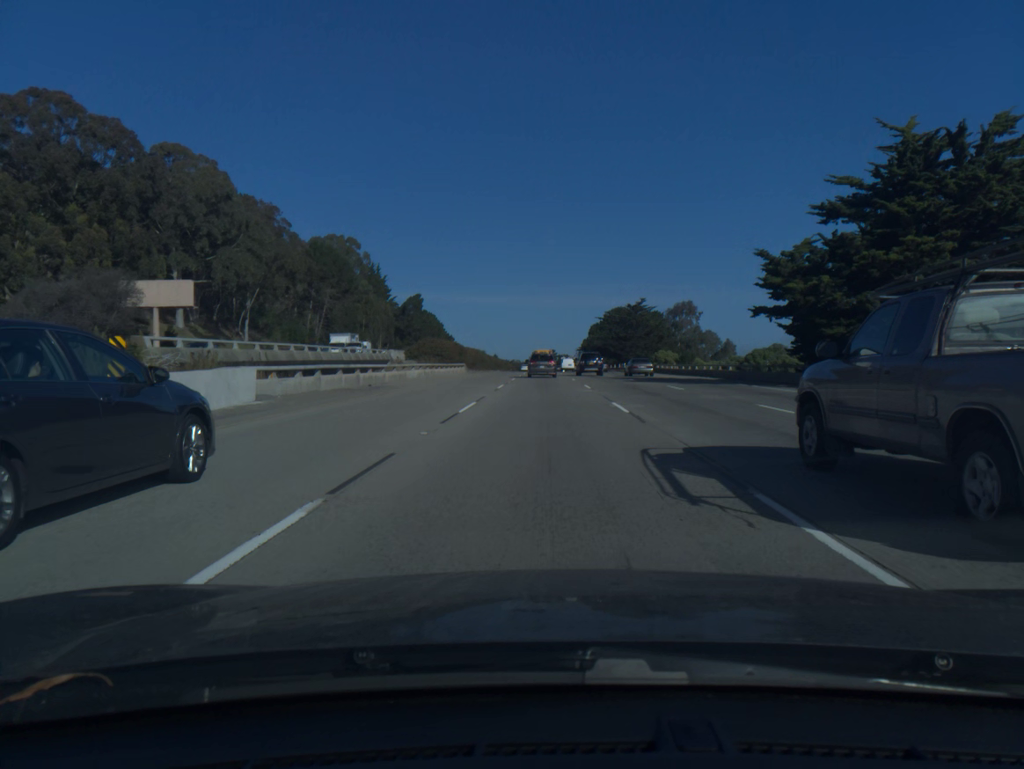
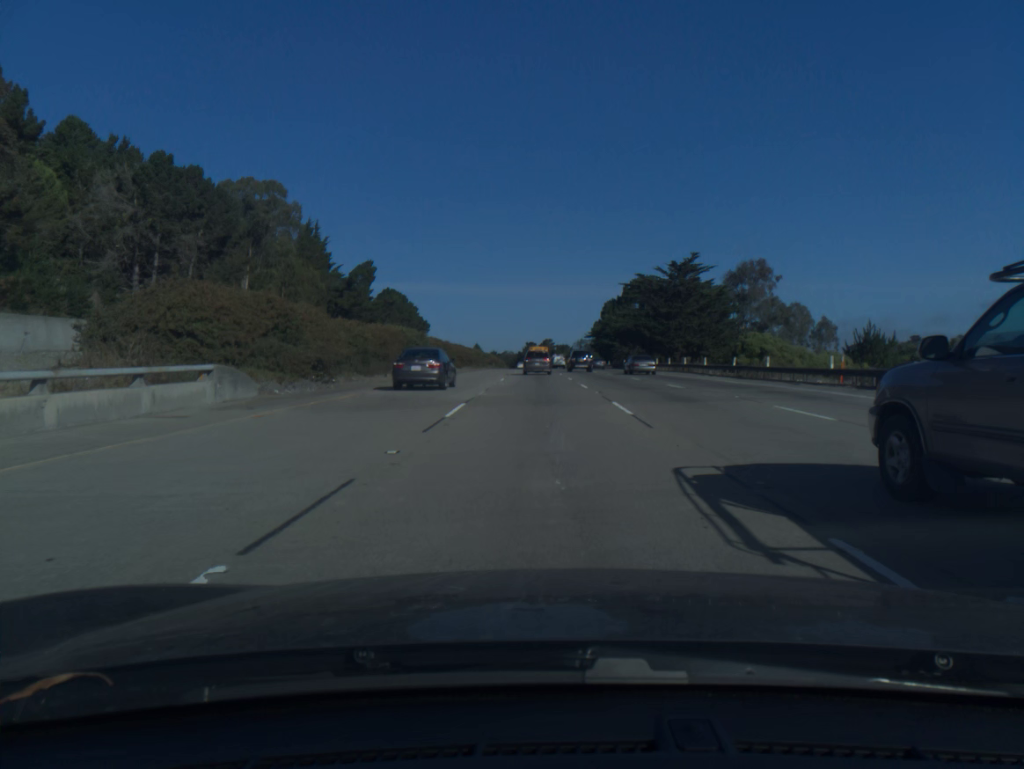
(+0.2, +60.5) m; 0°
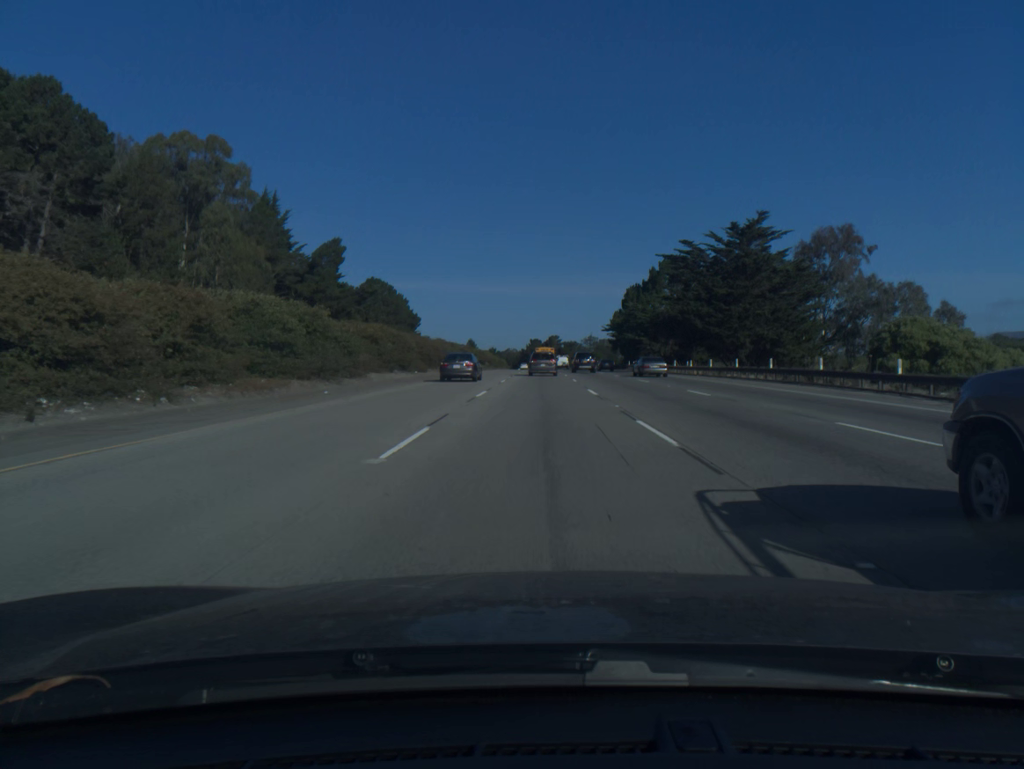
(-0.1, +30.6) m; 0°
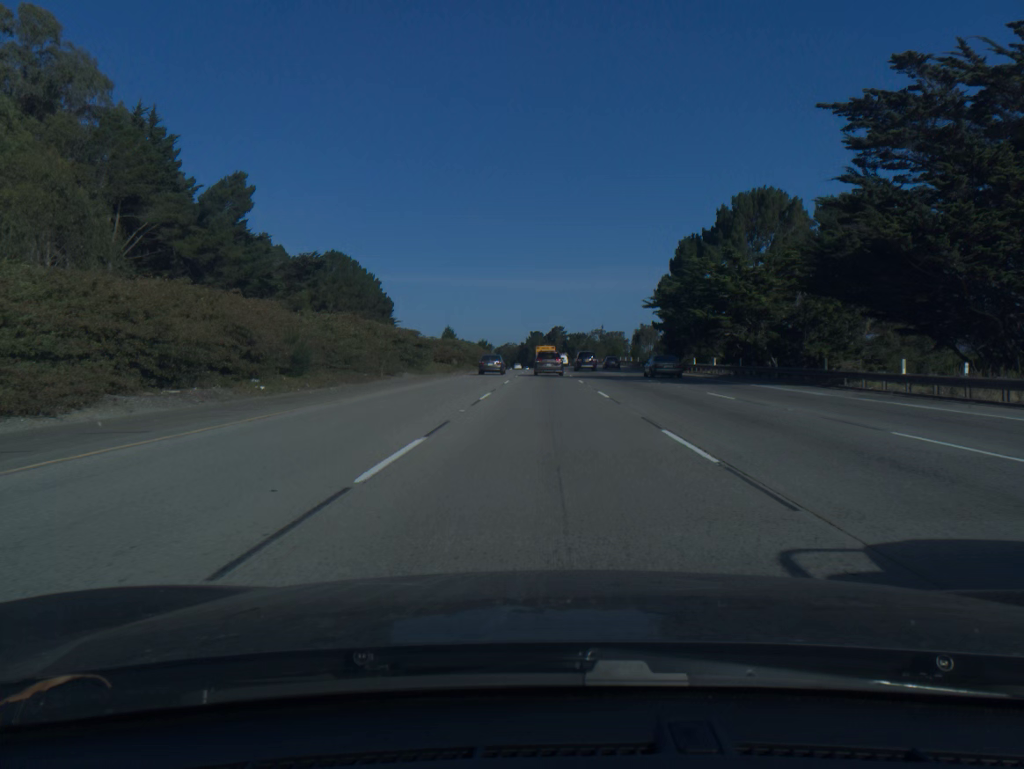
(-0.1, +45.7) m; 0°
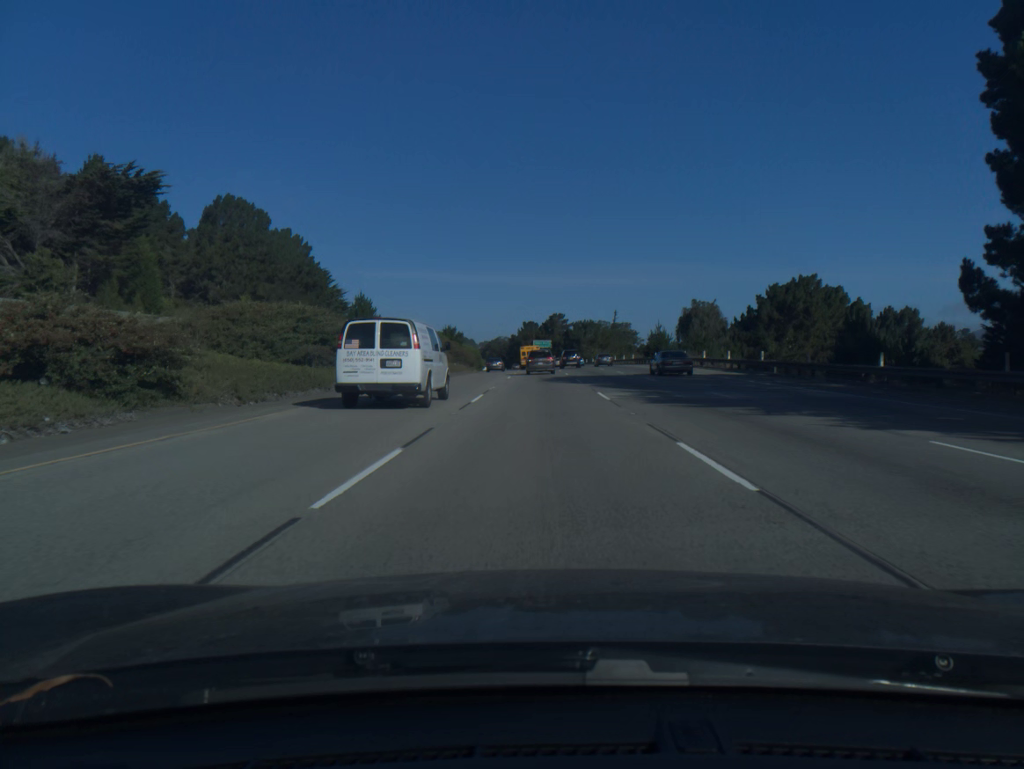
(+0.2, +59.7) m; 0°
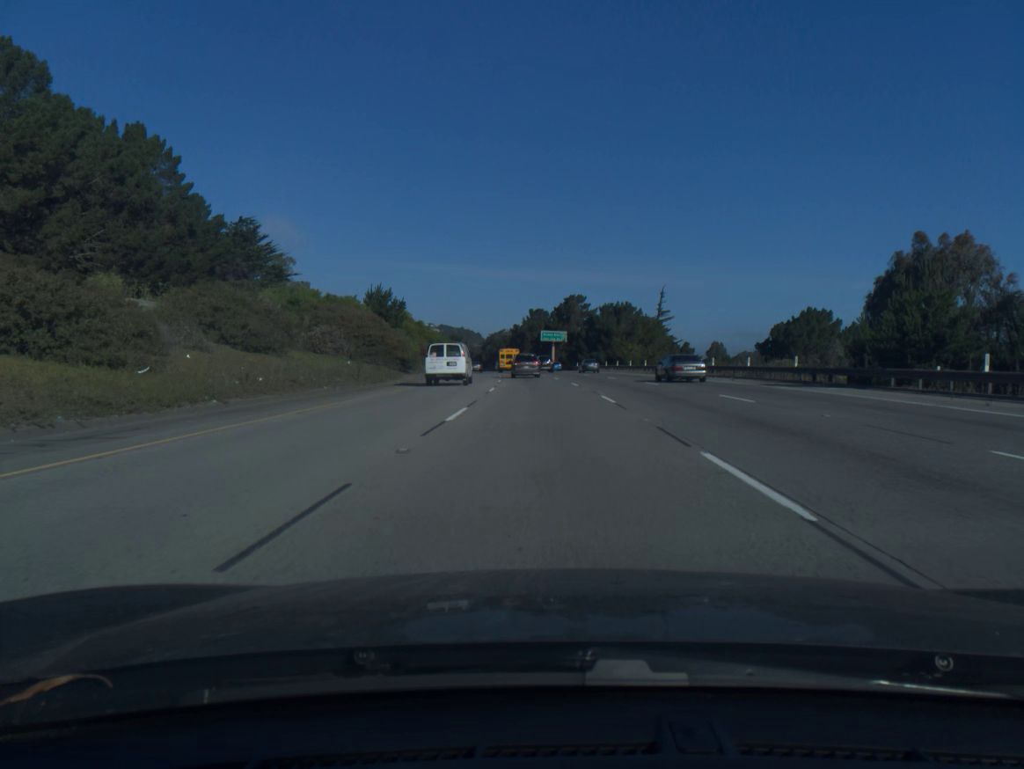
(-0.2, +59.8) m; -1°
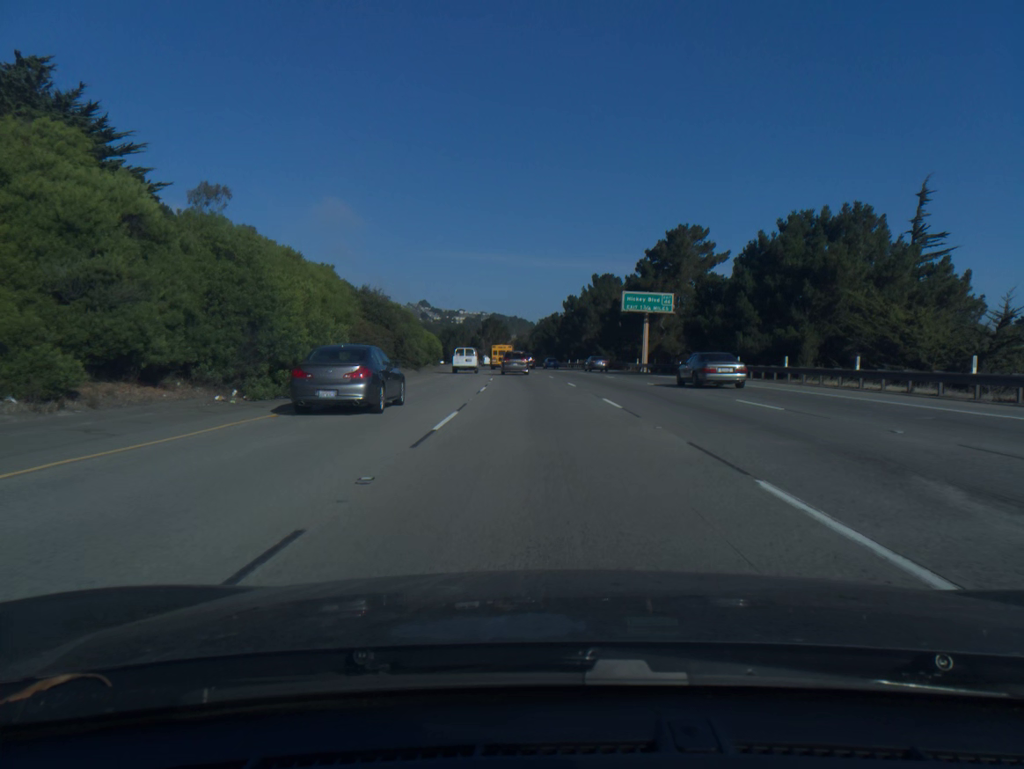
(-2.1, +75.1) m; -4°
